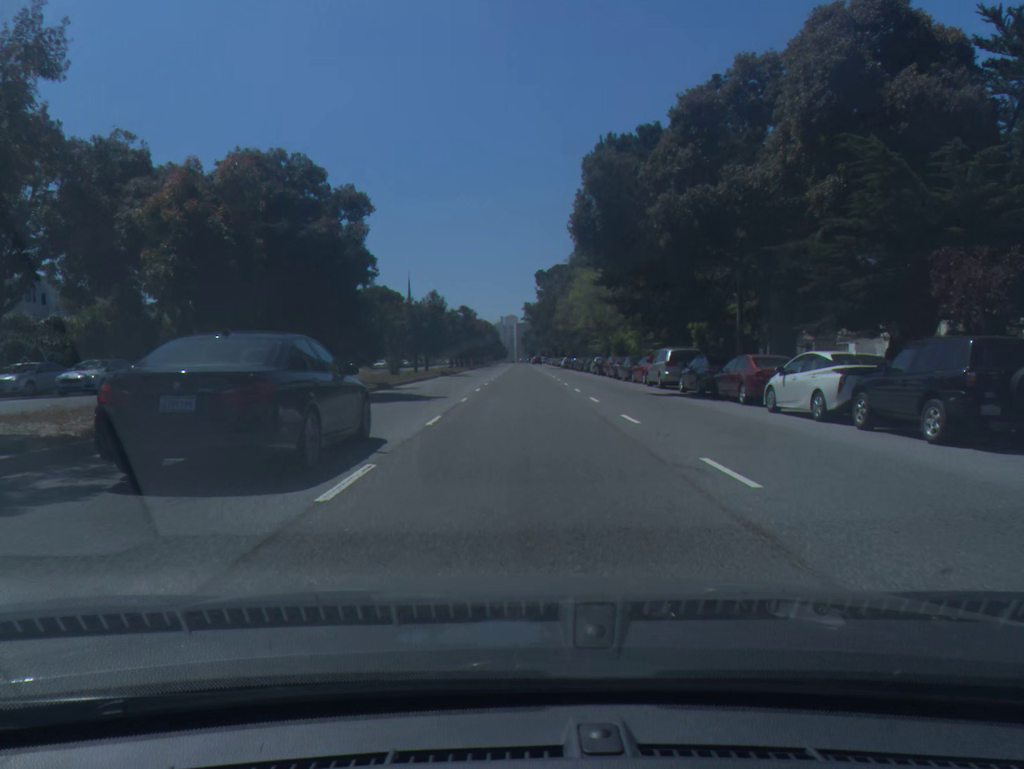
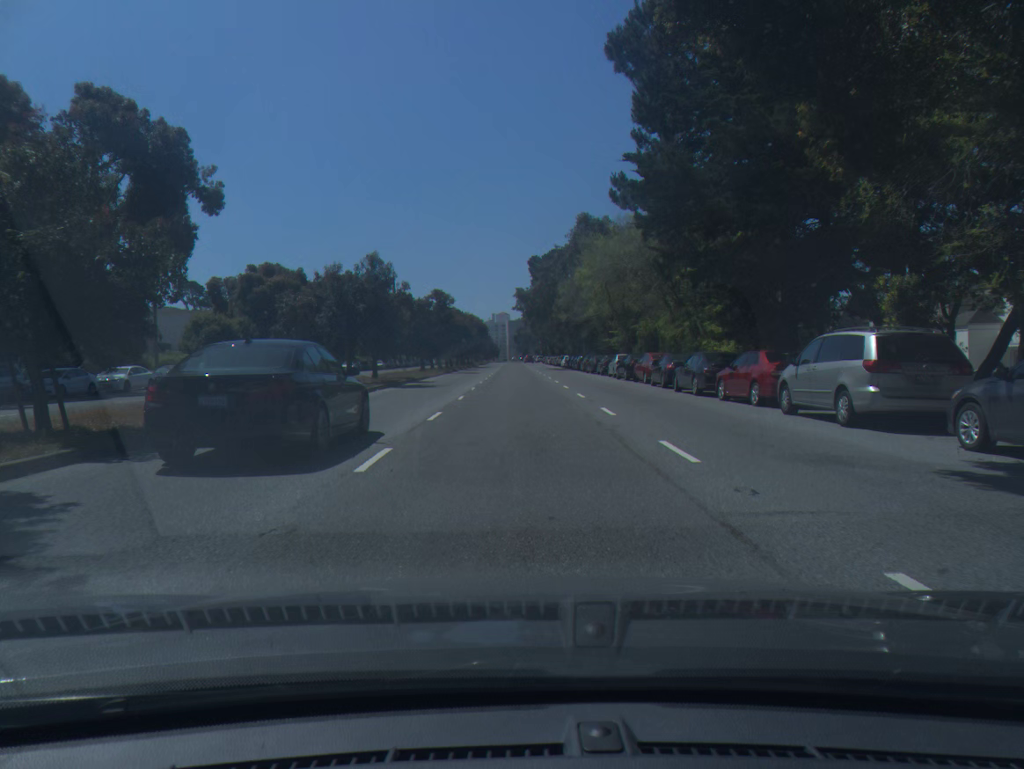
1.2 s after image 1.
(+0.2, +19.8) m; +1°
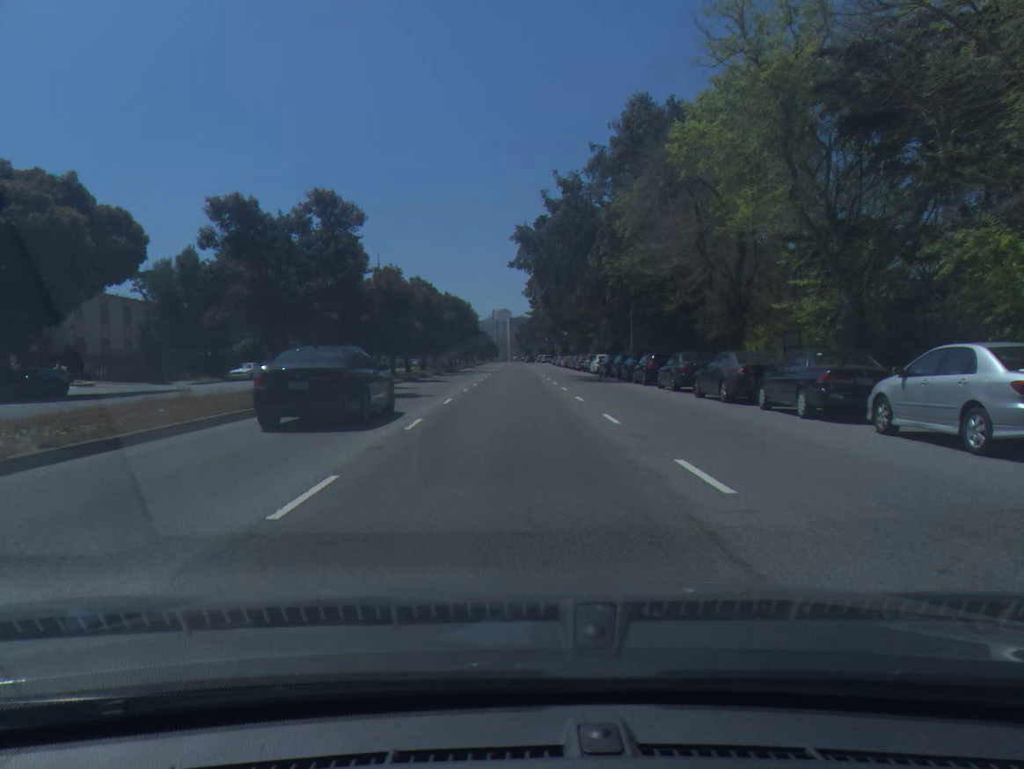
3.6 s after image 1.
(0.0, +38.6) m; 0°
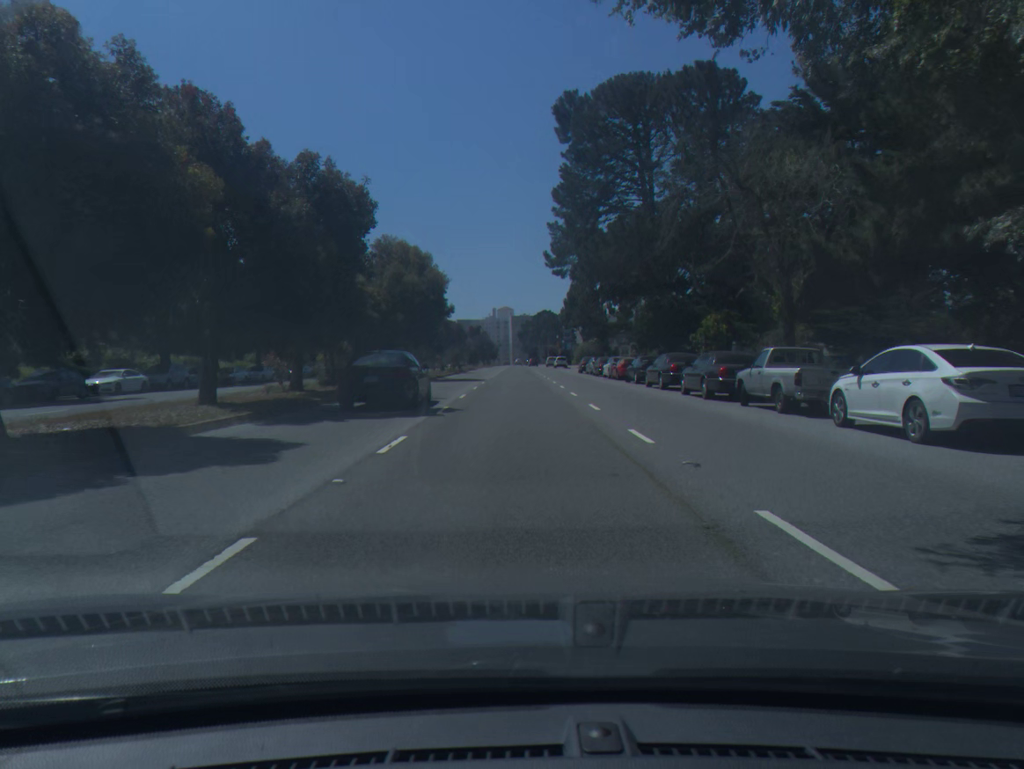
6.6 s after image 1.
(-0.1, +46.3) m; 0°
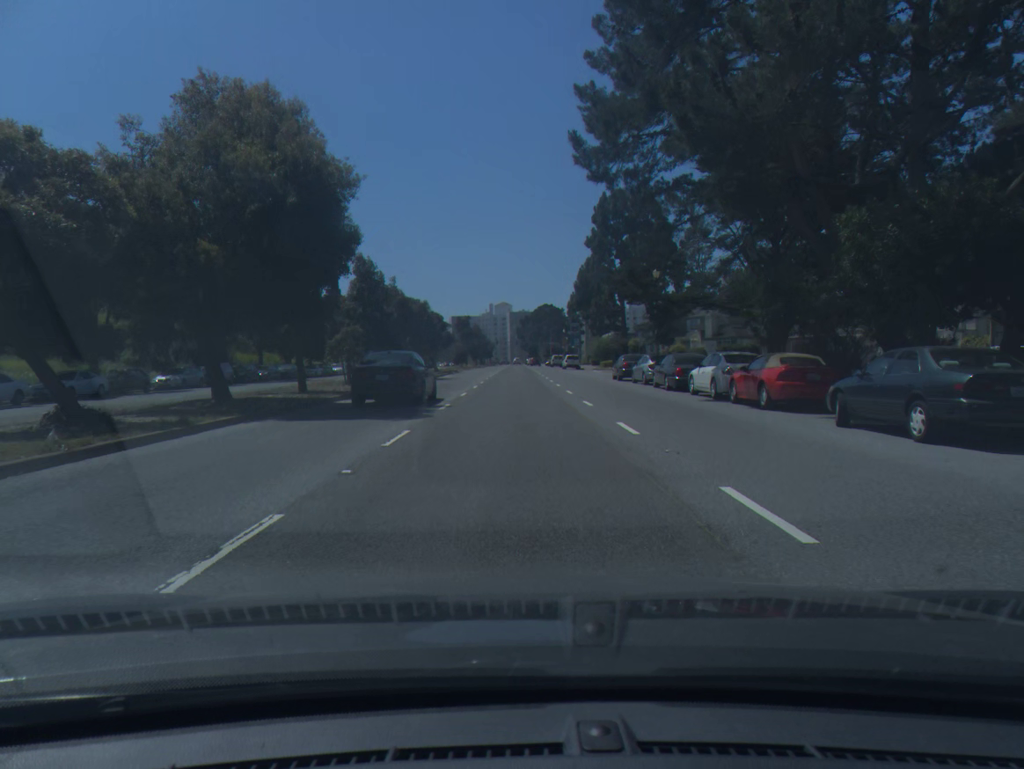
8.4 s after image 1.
(0.0, +28.0) m; 0°
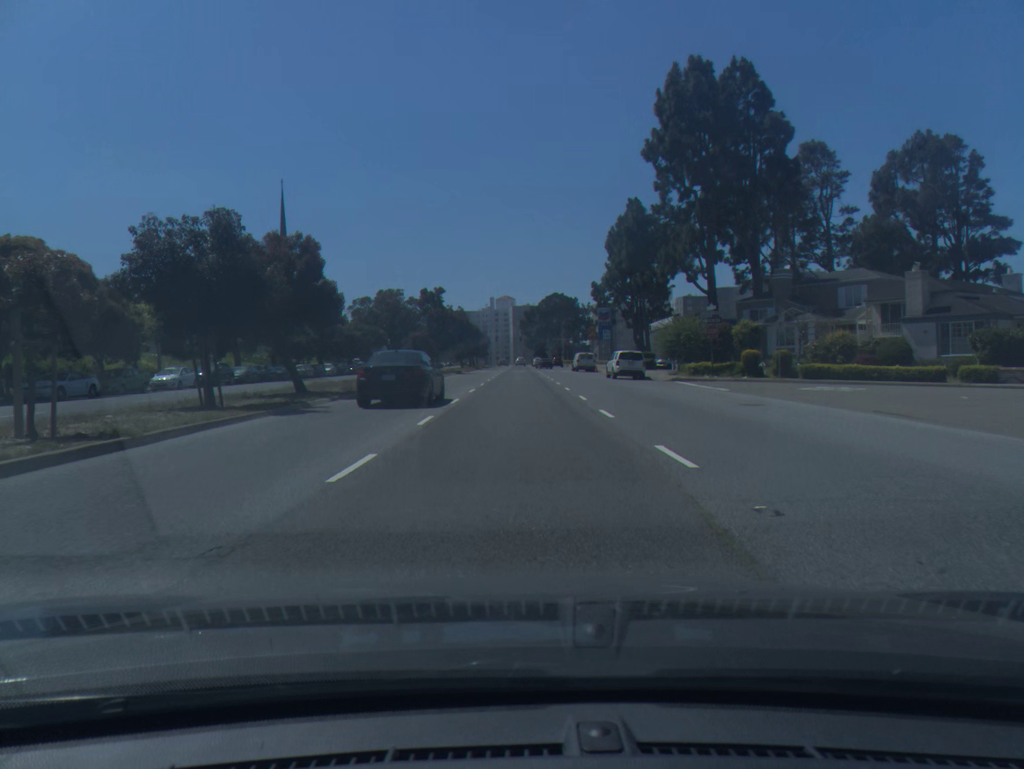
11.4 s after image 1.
(0.0, +47.0) m; 0°
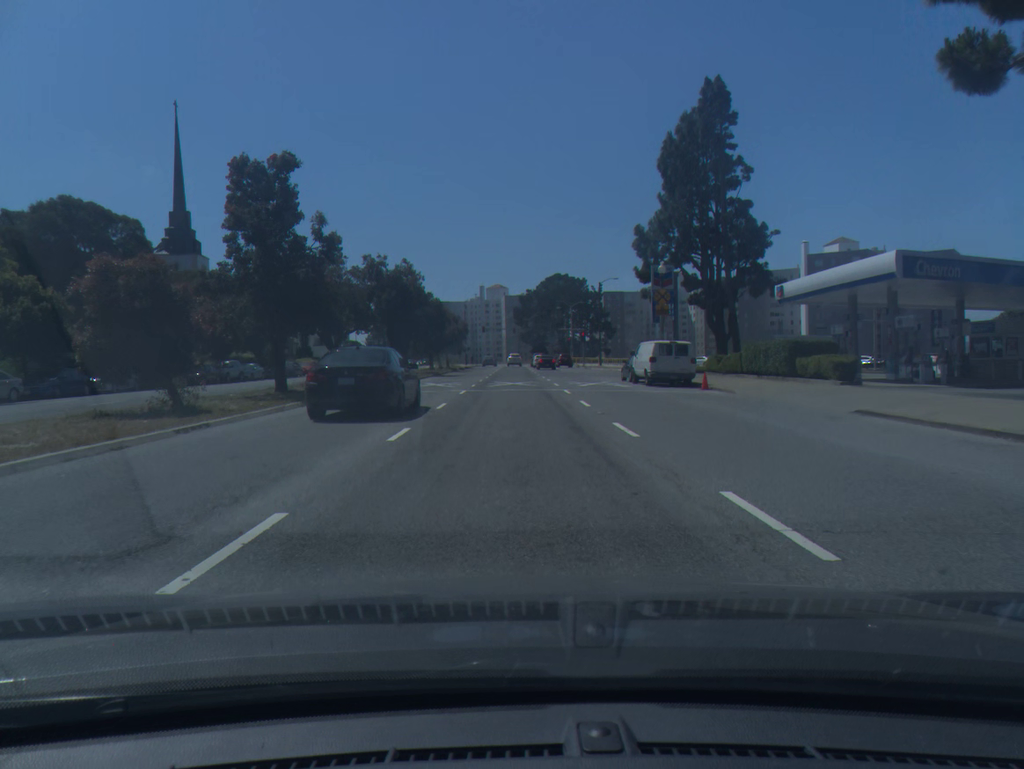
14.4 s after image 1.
(+0.1, +46.8) m; 0°
